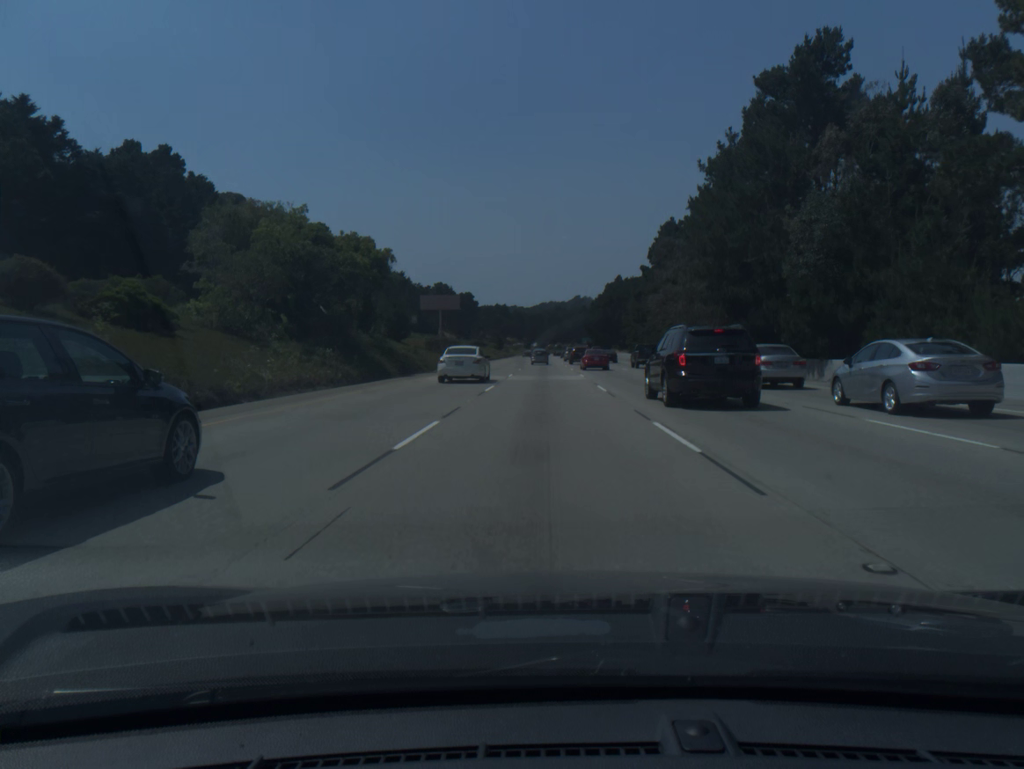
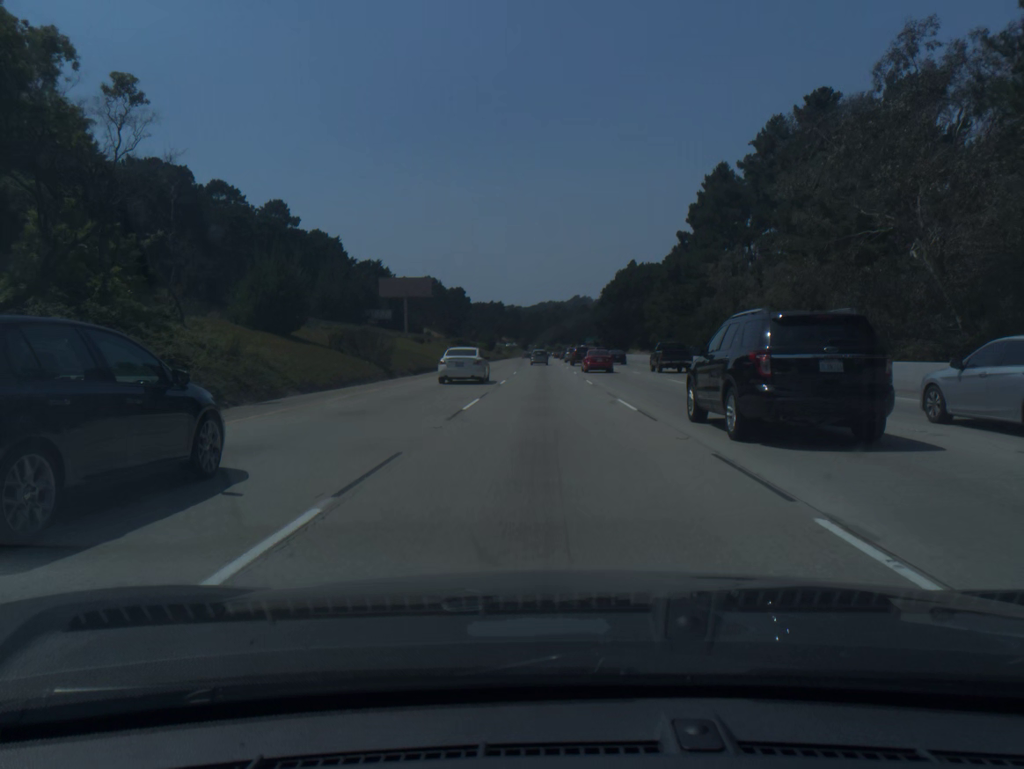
(0.0, +36.7) m; 0°
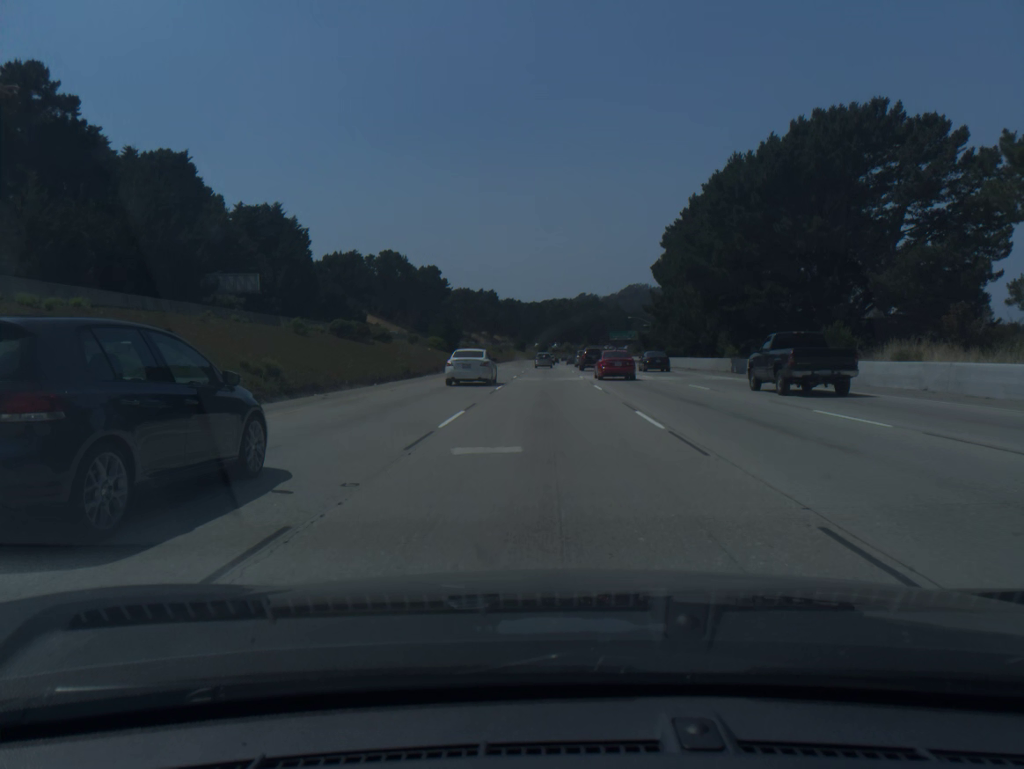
(0.0, +91.5) m; 0°
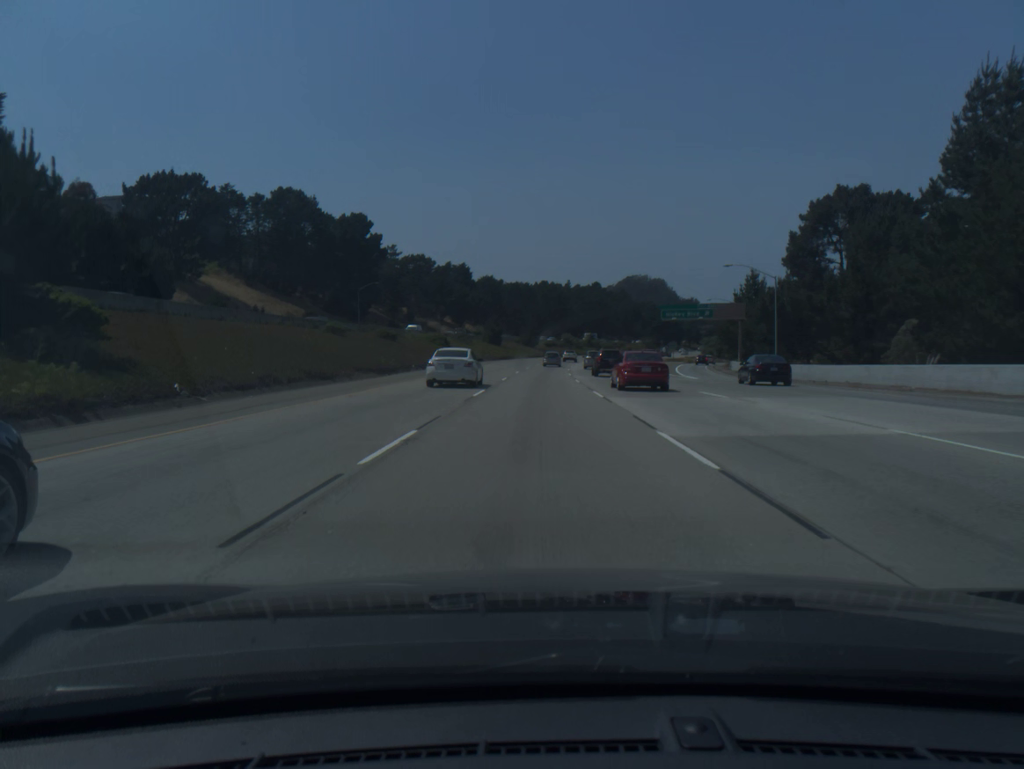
(+0.5, +92.1) m; +1°
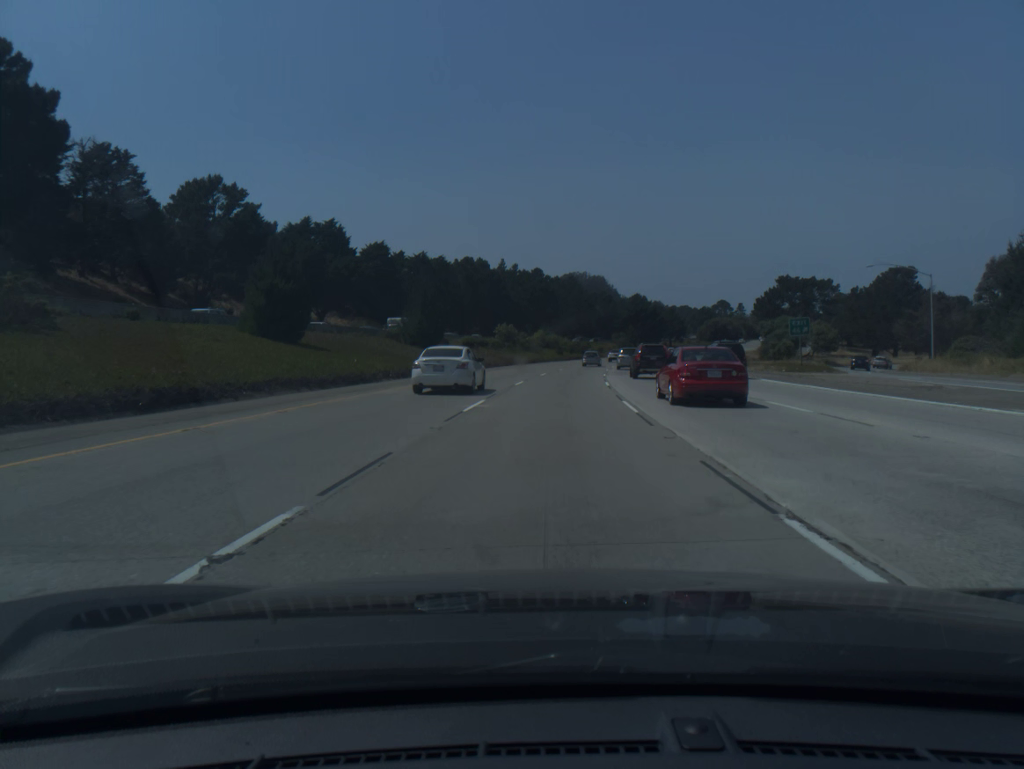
(+1.8, +93.6) m; +4°
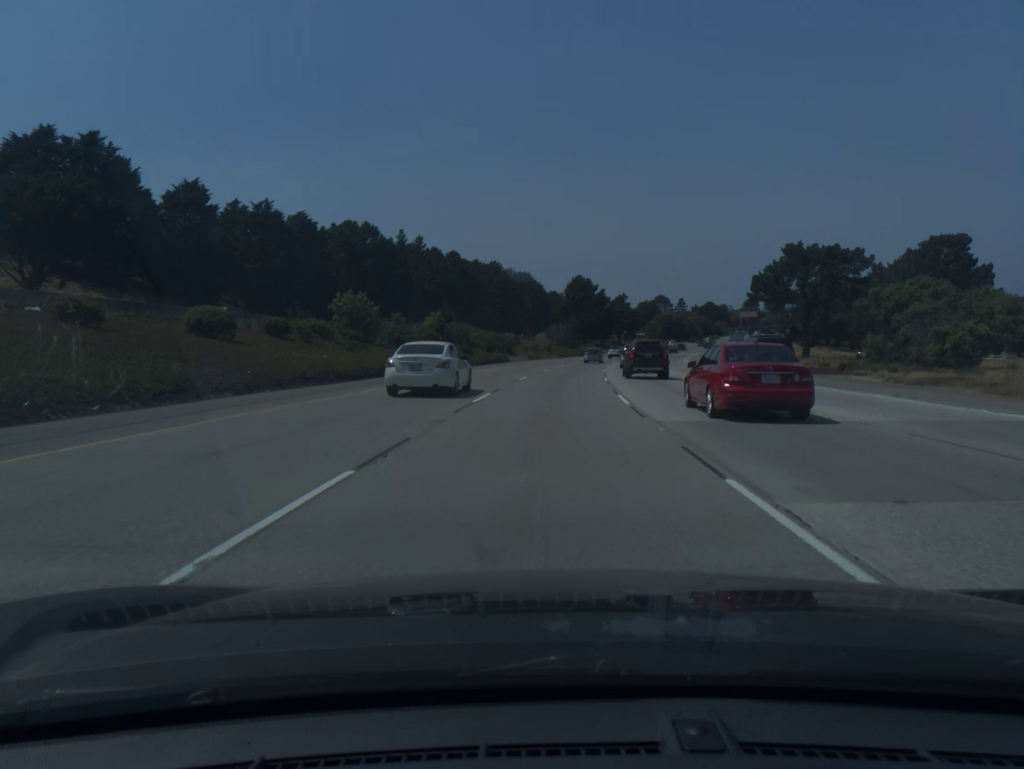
(+2.7, +56.6) m; +5°
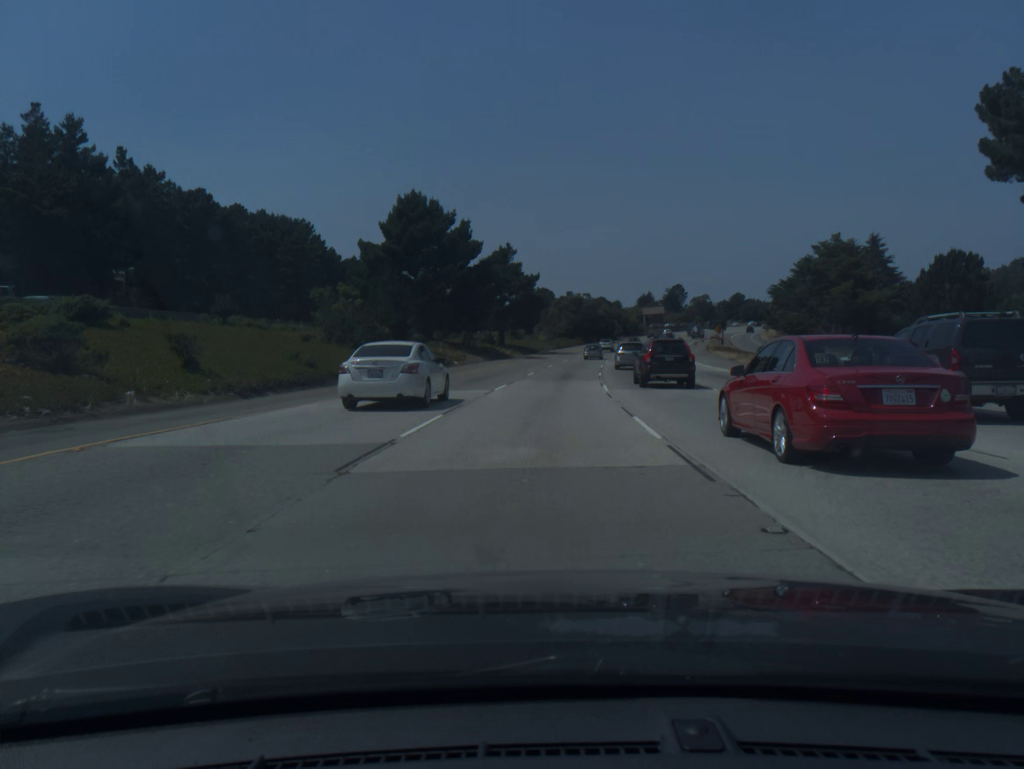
(+7.9, +94.4) m; +9°
